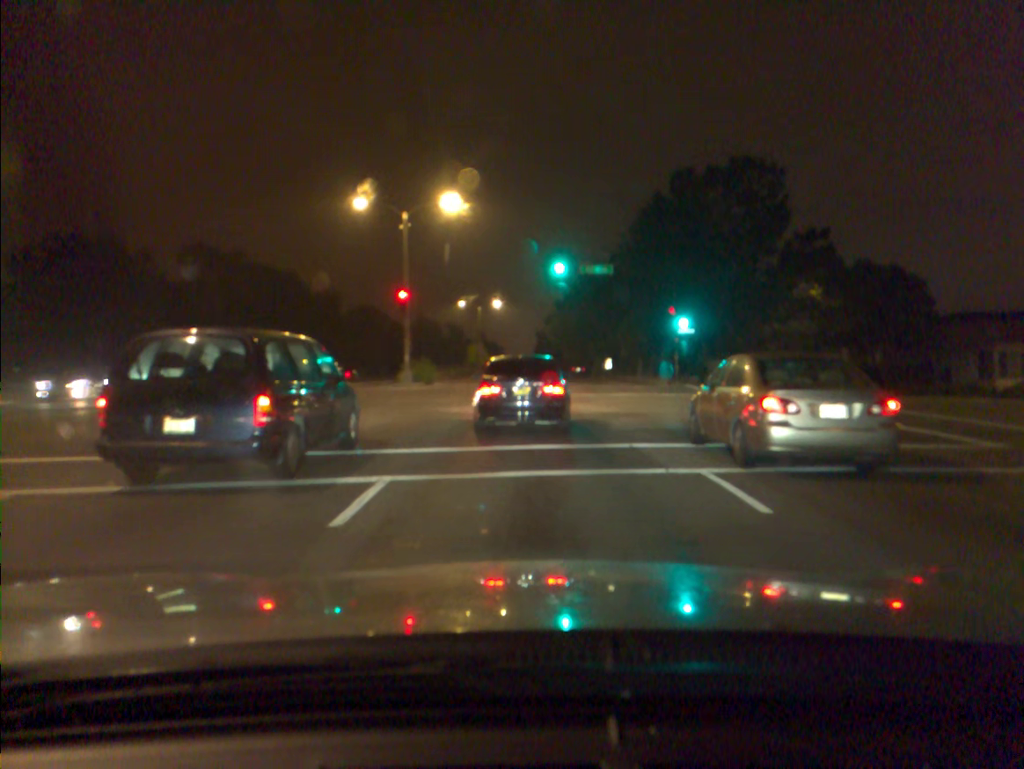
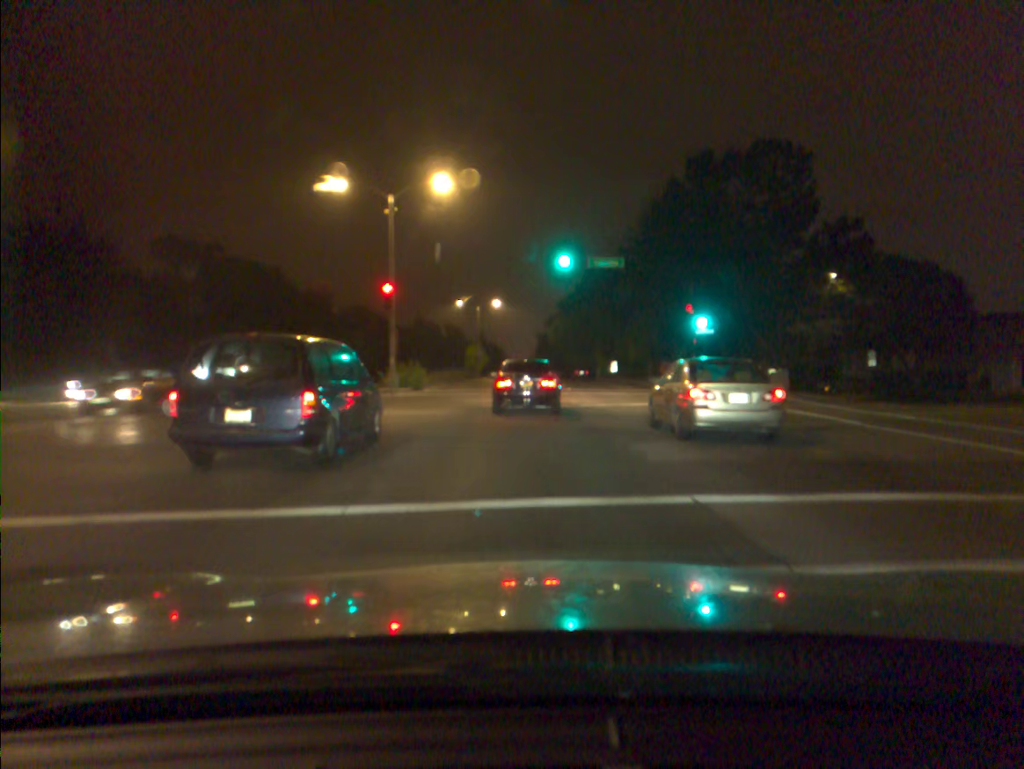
(0.0, +4.3) m; -1°
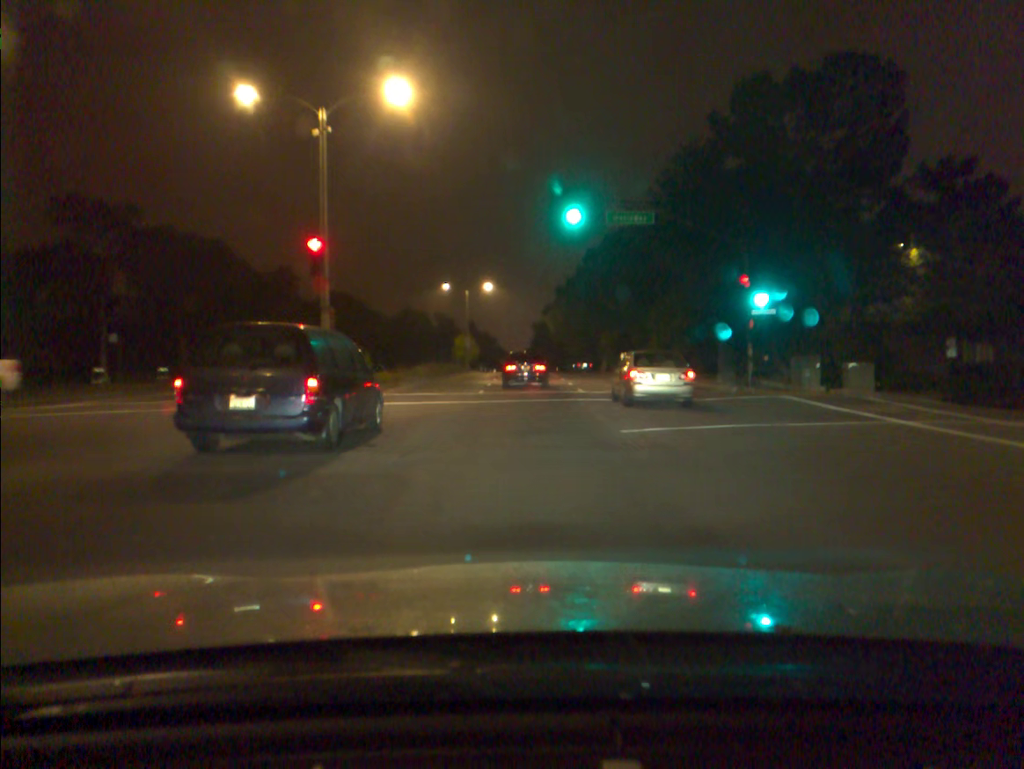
(0.0, +10.5) m; 0°
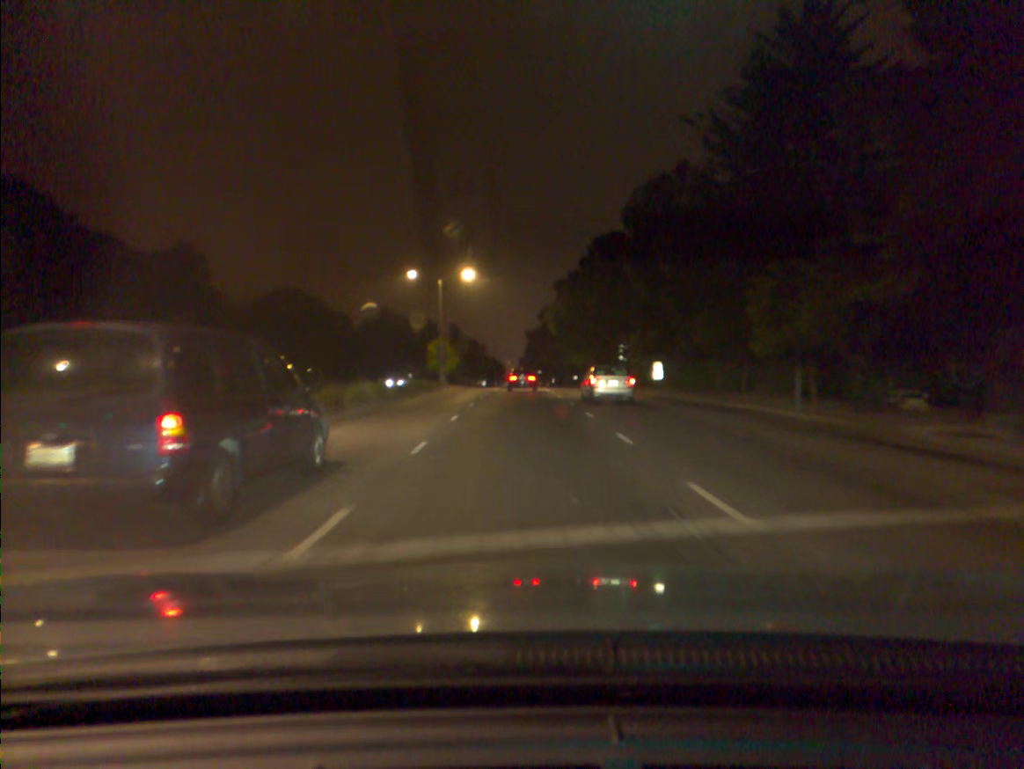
(+0.1, +20.5) m; 0°
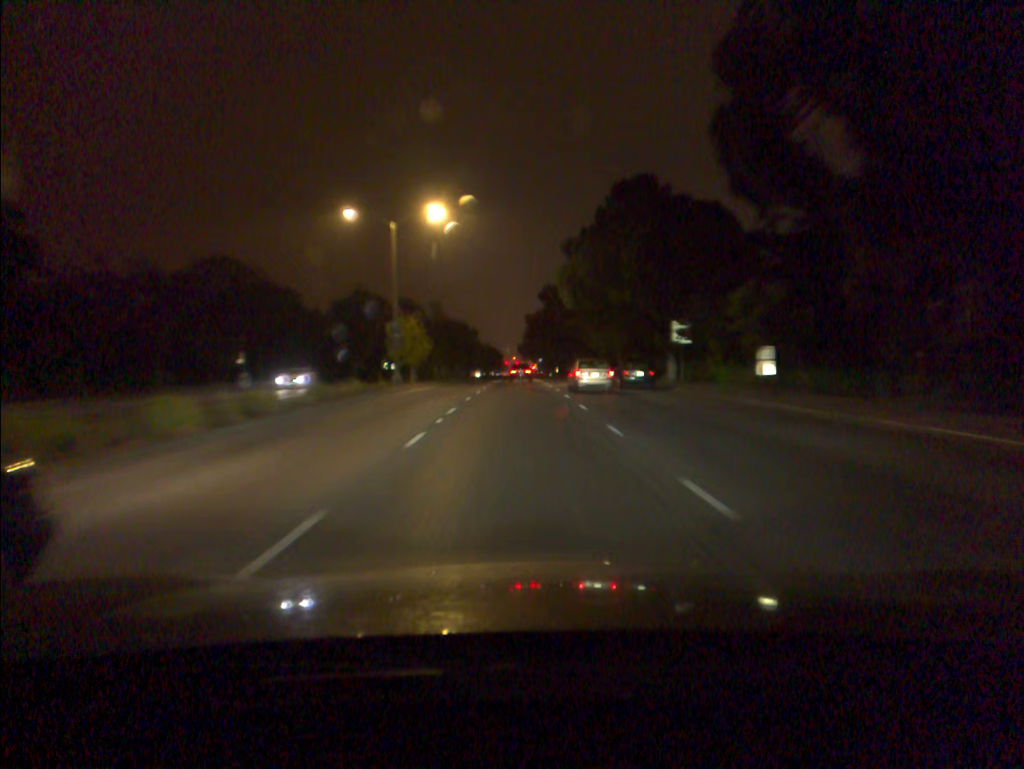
(0.0, +21.0) m; 0°
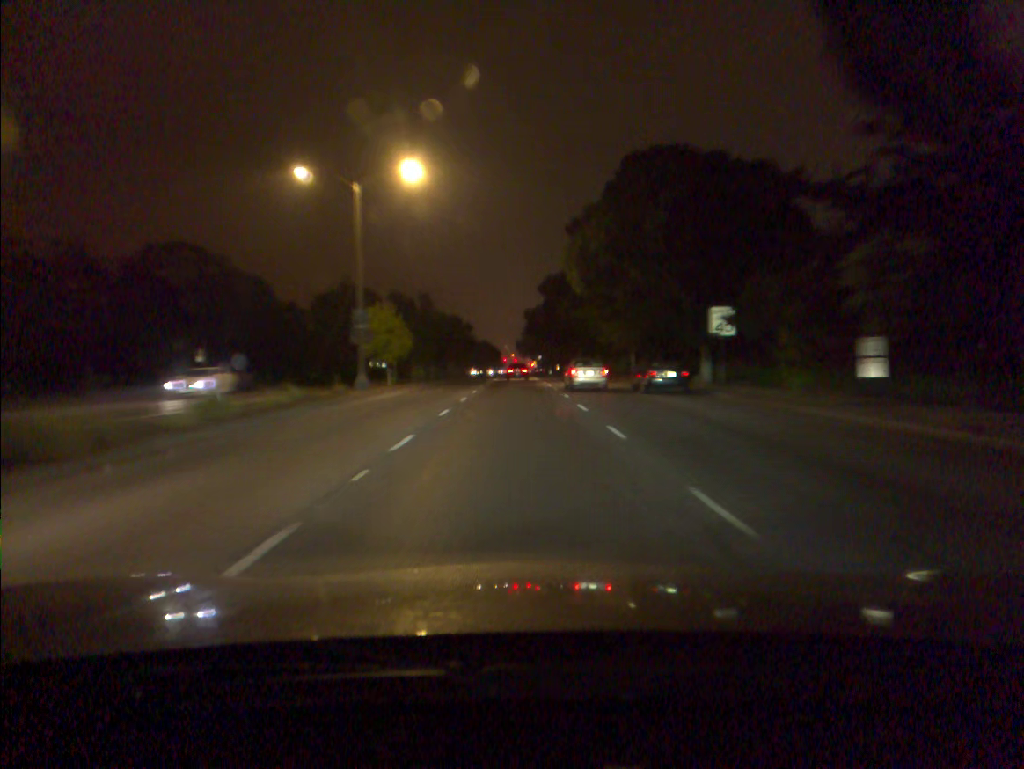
(0.0, +8.2) m; 0°
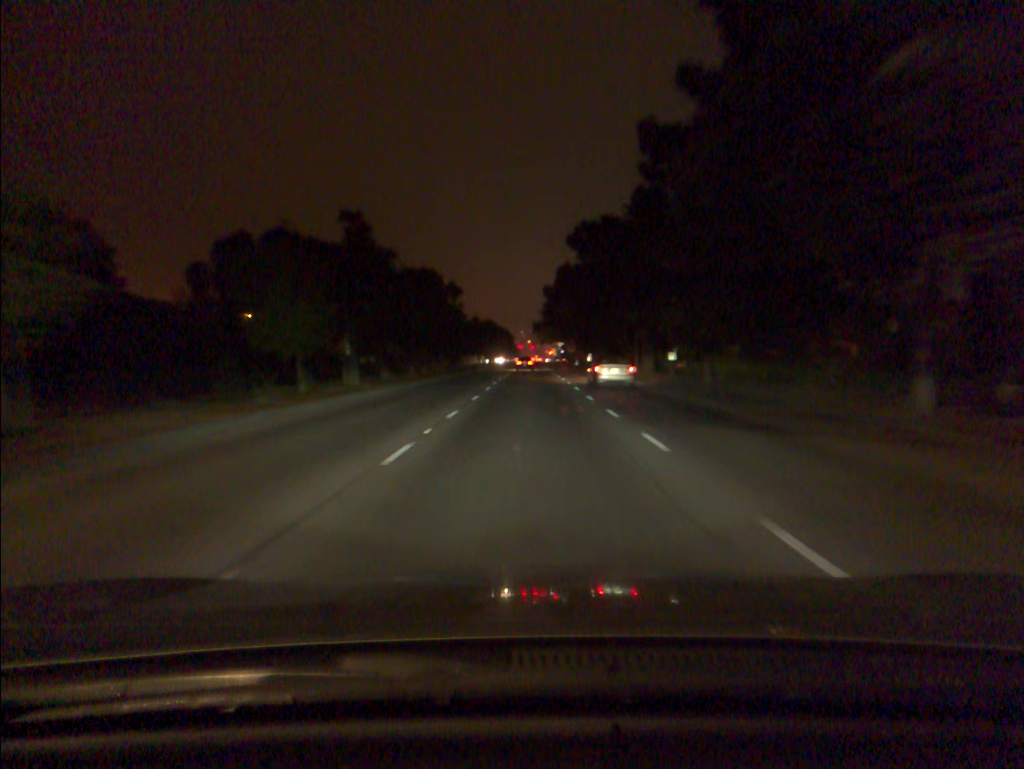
(-0.4, +38.6) m; -1°
